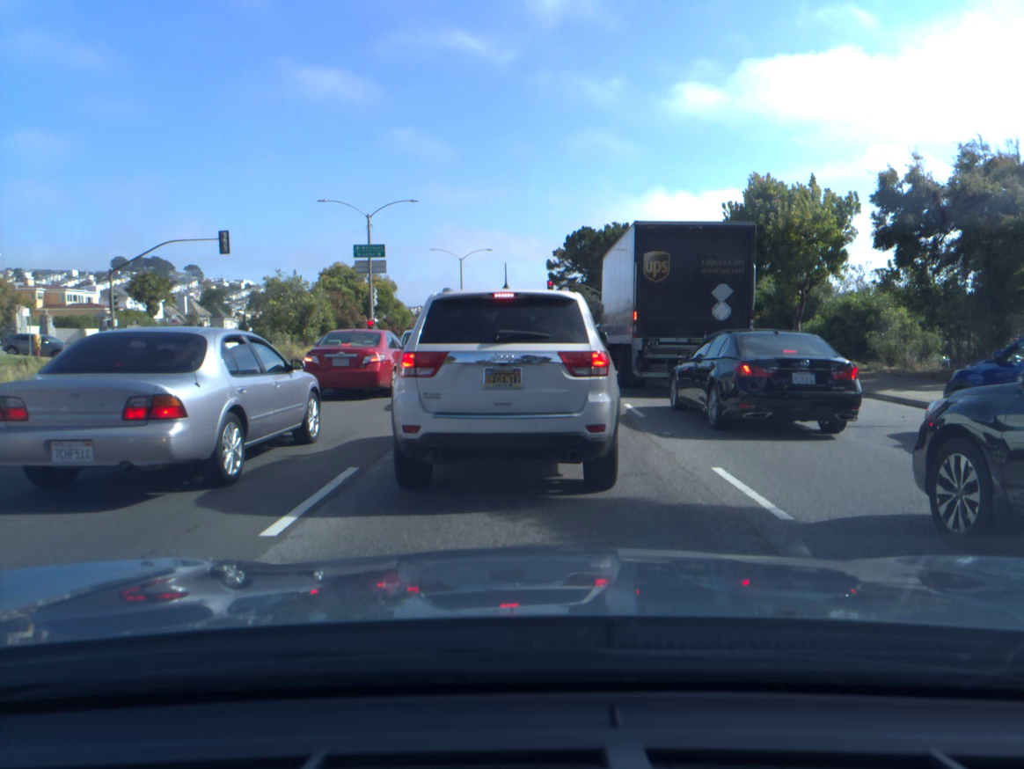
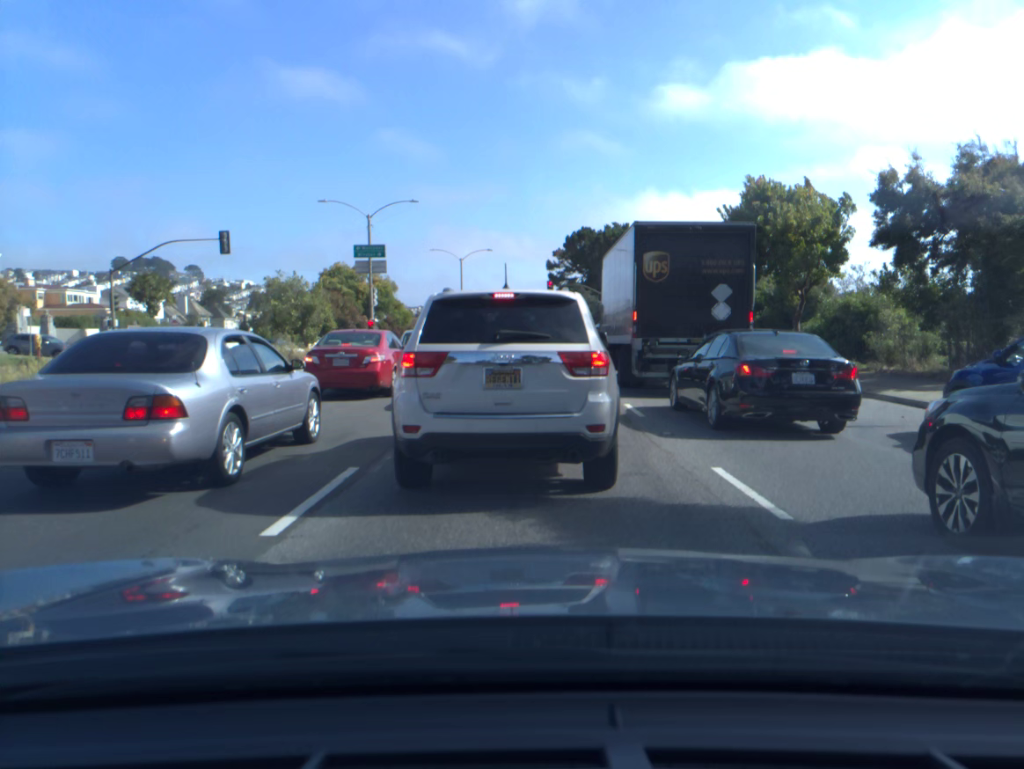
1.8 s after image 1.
(0.0, 0.0) m; 0°
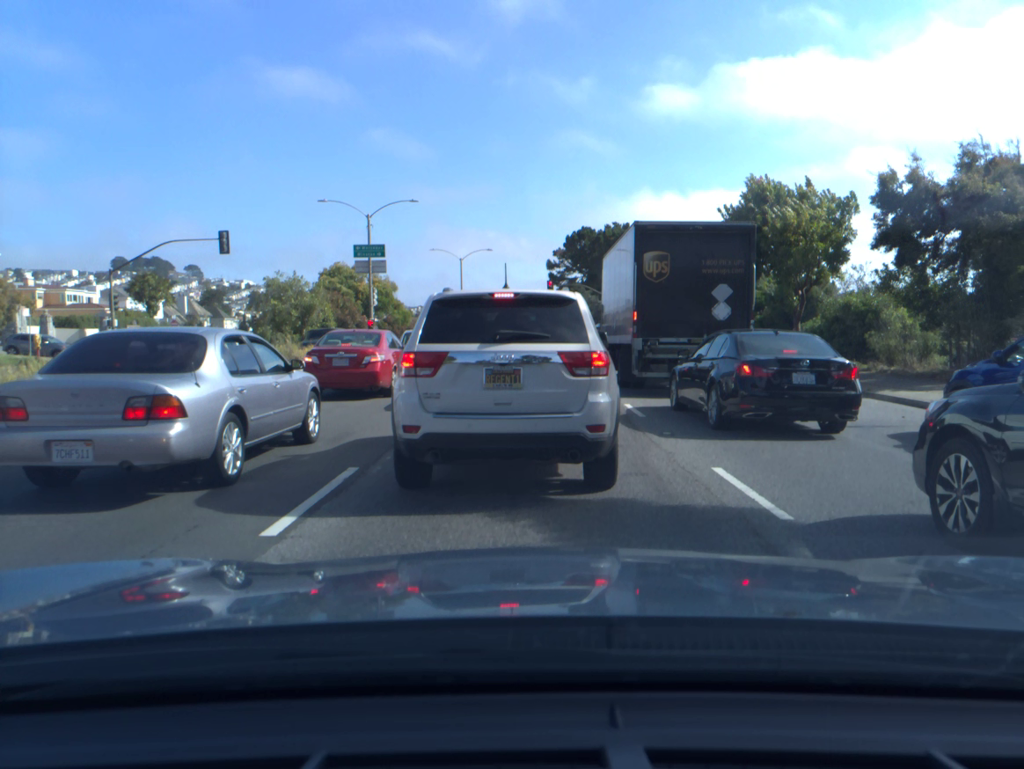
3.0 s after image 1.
(0.0, 0.0) m; 0°
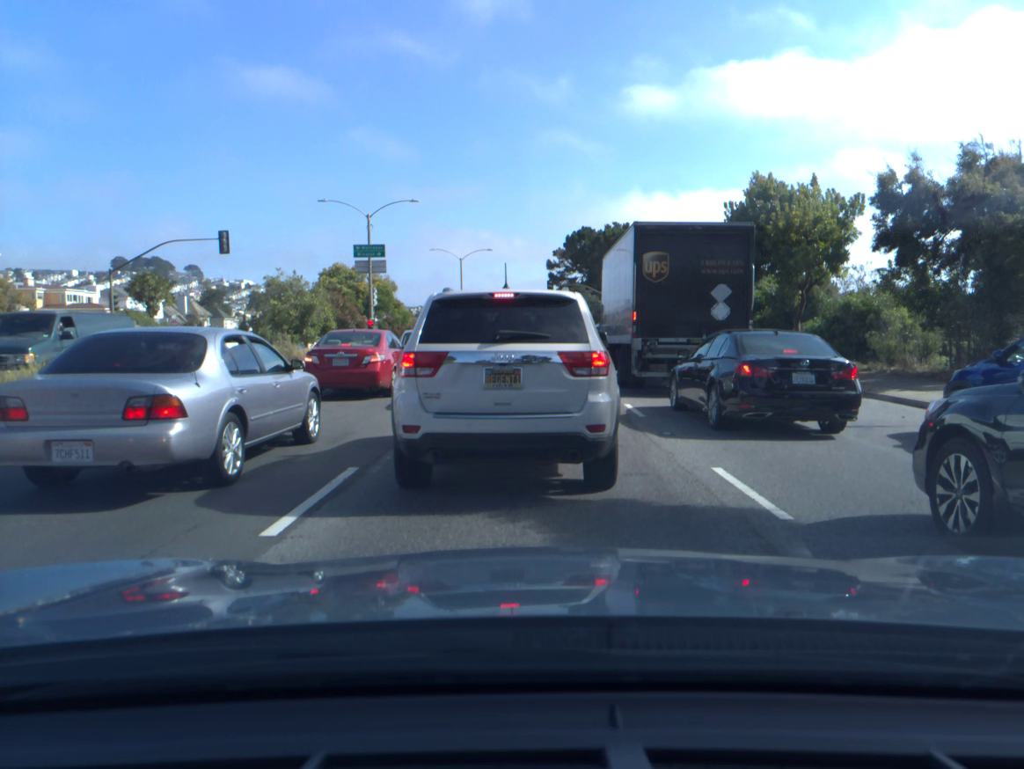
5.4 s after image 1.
(0.0, 0.0) m; 0°
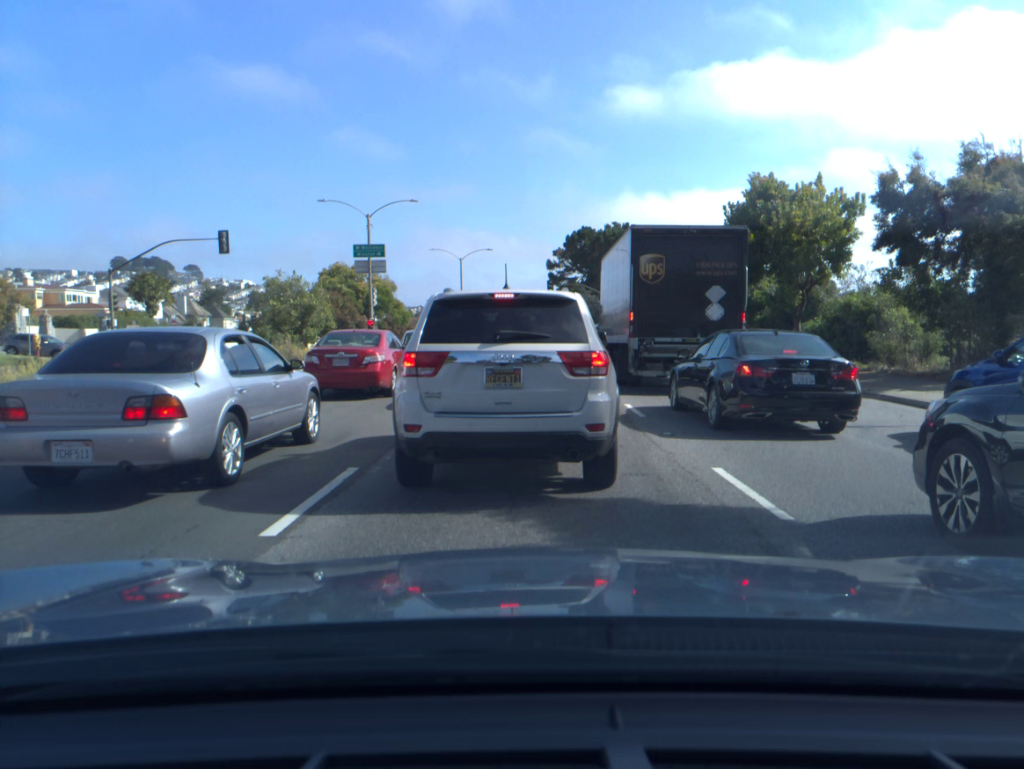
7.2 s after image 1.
(0.0, 0.0) m; 0°
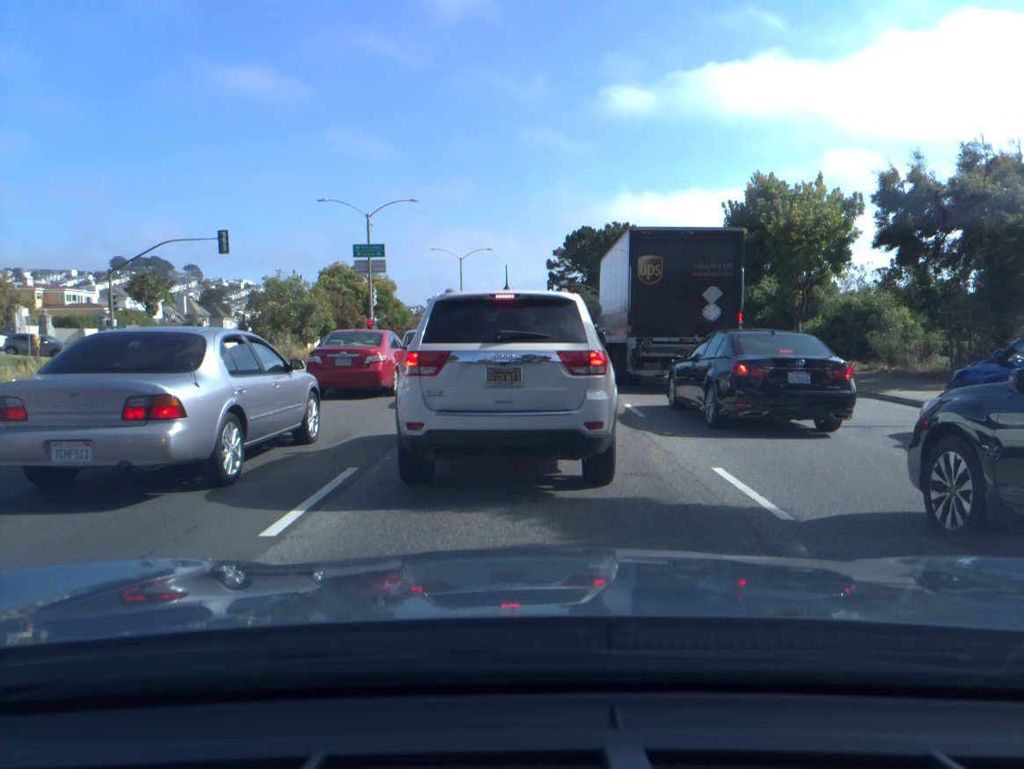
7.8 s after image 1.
(0.0, 0.0) m; 0°
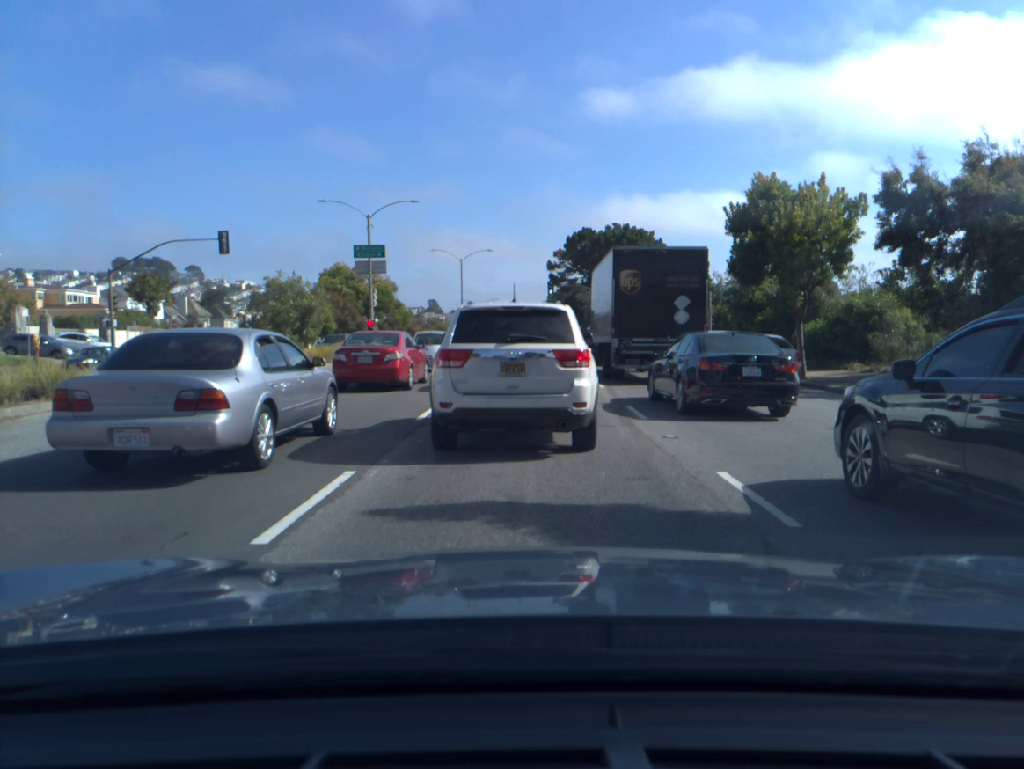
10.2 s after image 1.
(0.0, +0.1) m; +1°
